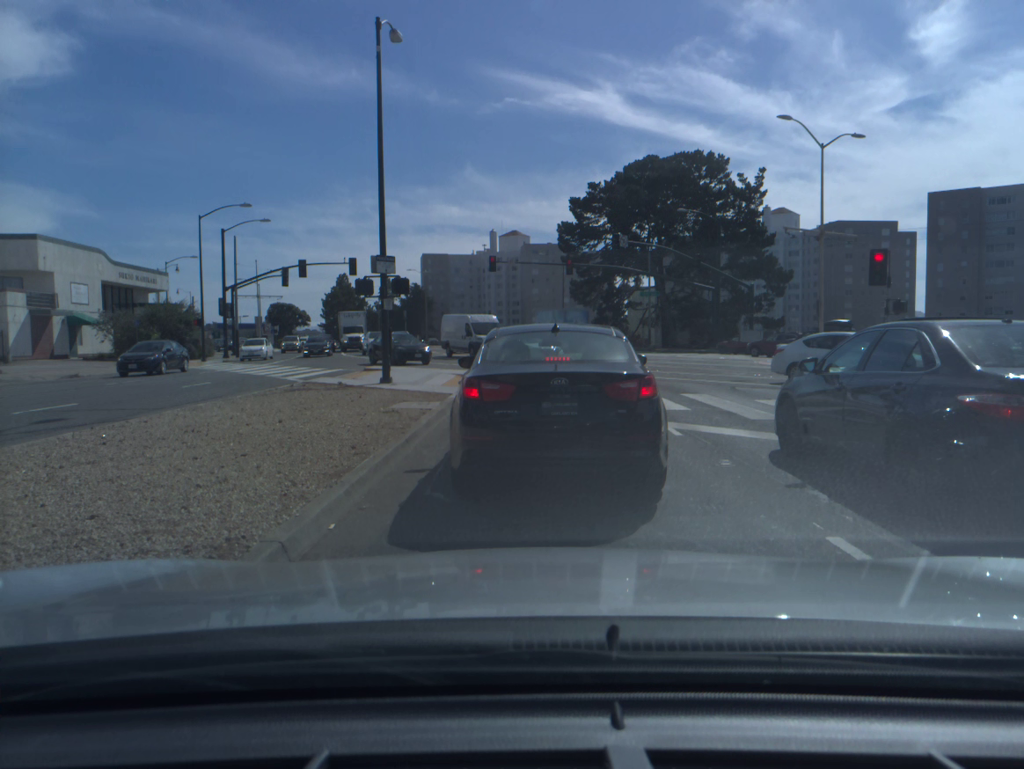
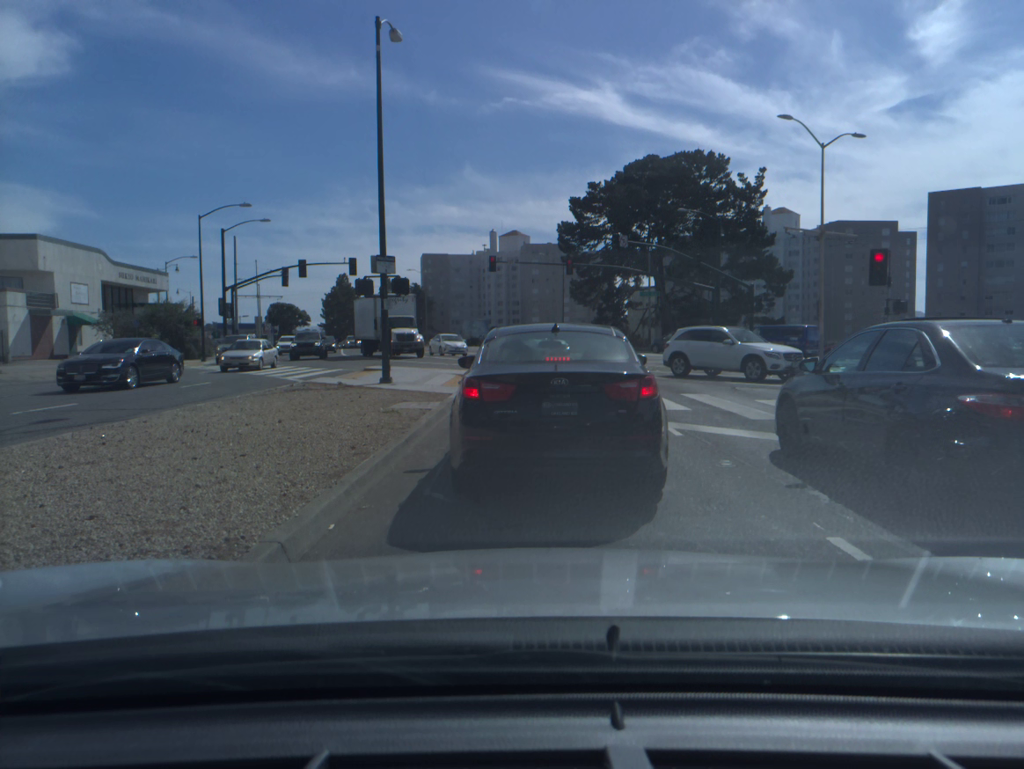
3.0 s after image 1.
(0.0, 0.0) m; 0°
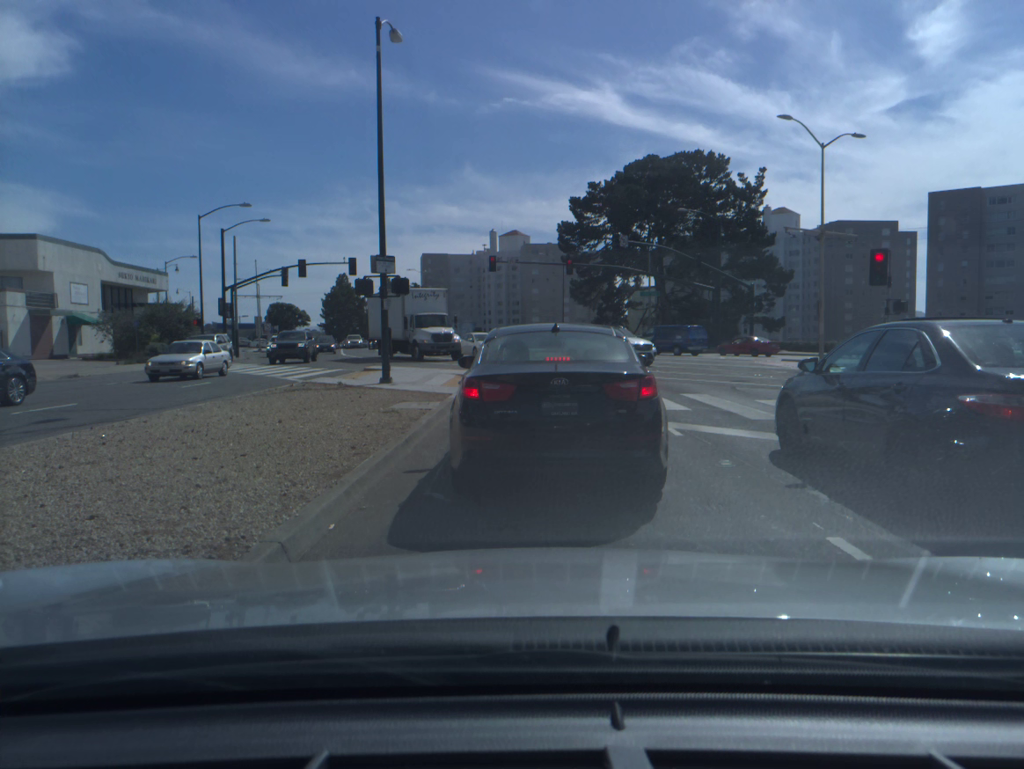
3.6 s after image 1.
(0.0, 0.0) m; 0°
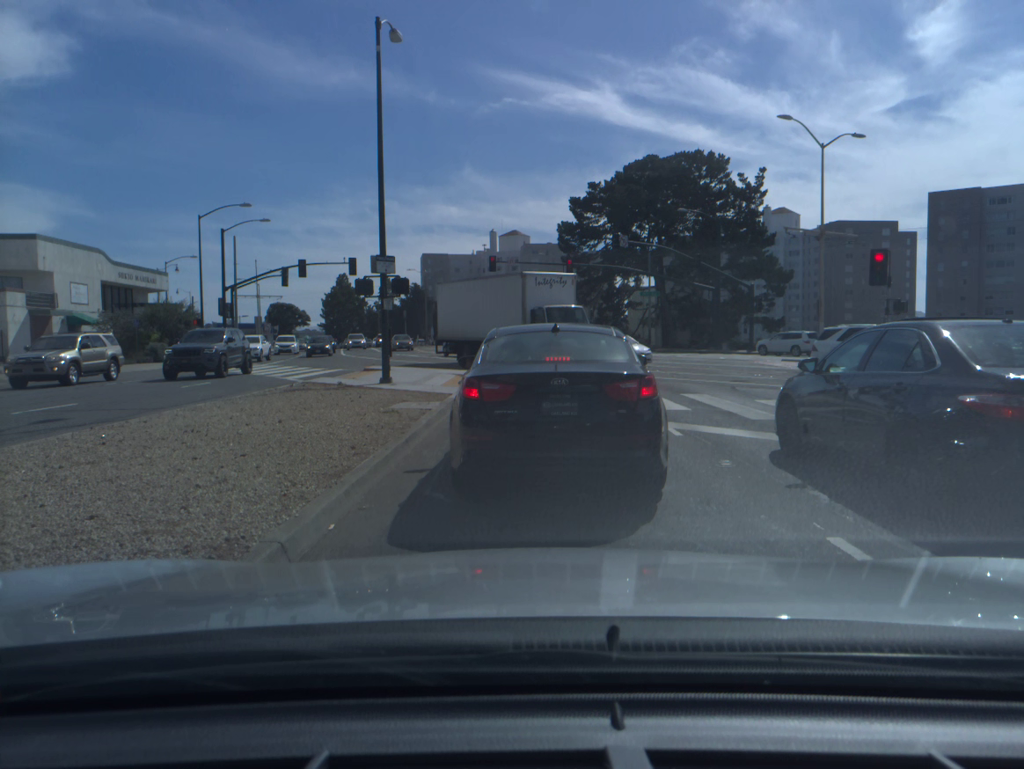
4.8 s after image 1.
(0.0, 0.0) m; 0°
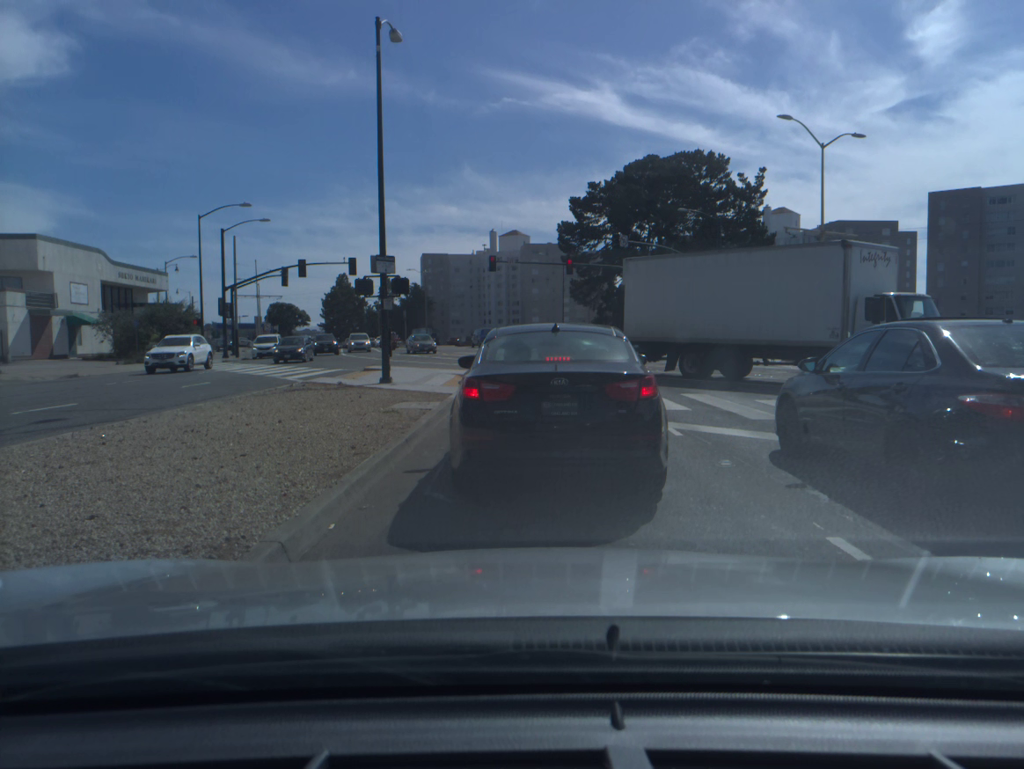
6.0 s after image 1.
(0.0, 0.0) m; 0°
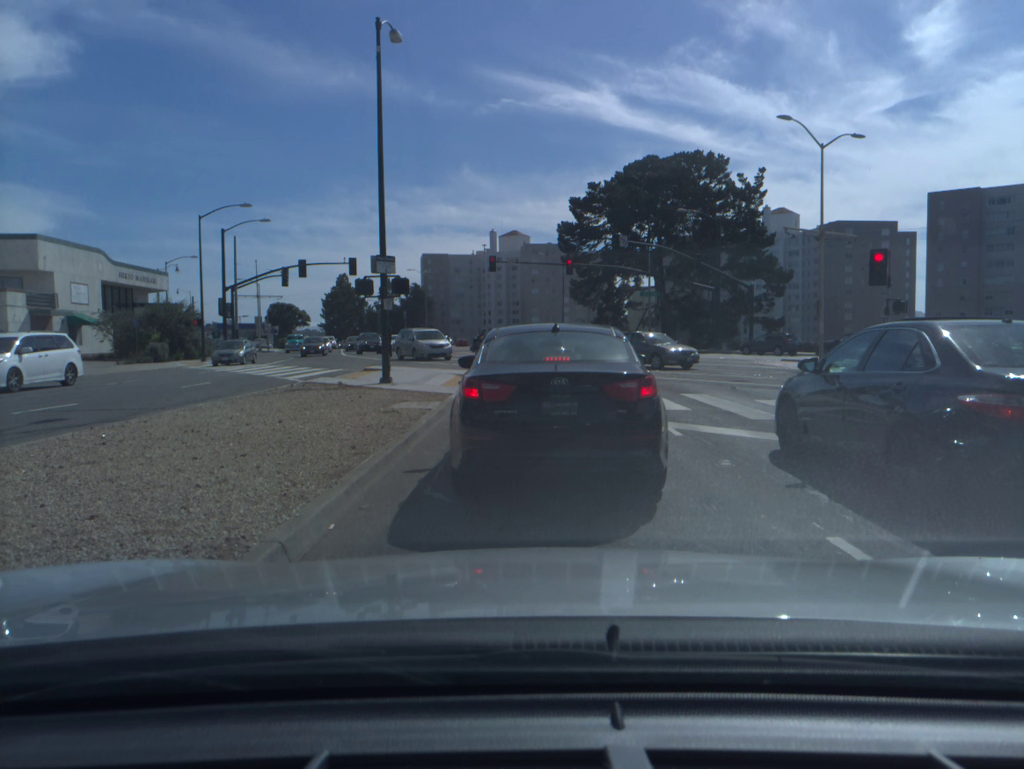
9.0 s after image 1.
(0.0, 0.0) m; 0°
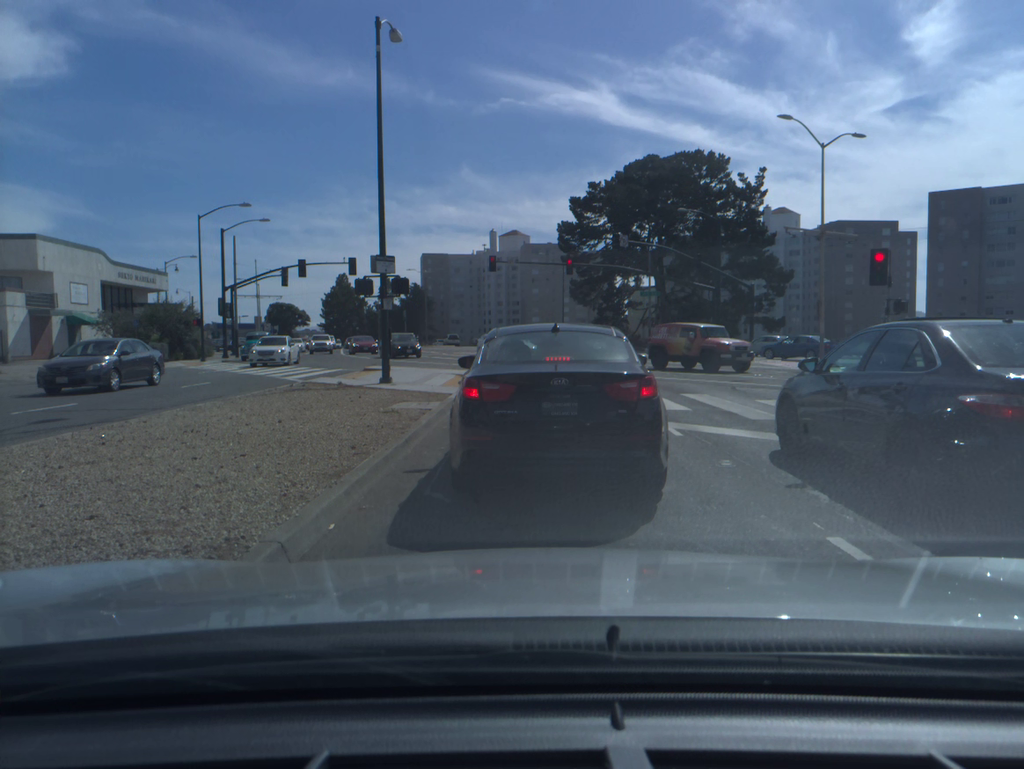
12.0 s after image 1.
(0.0, 0.0) m; 0°
